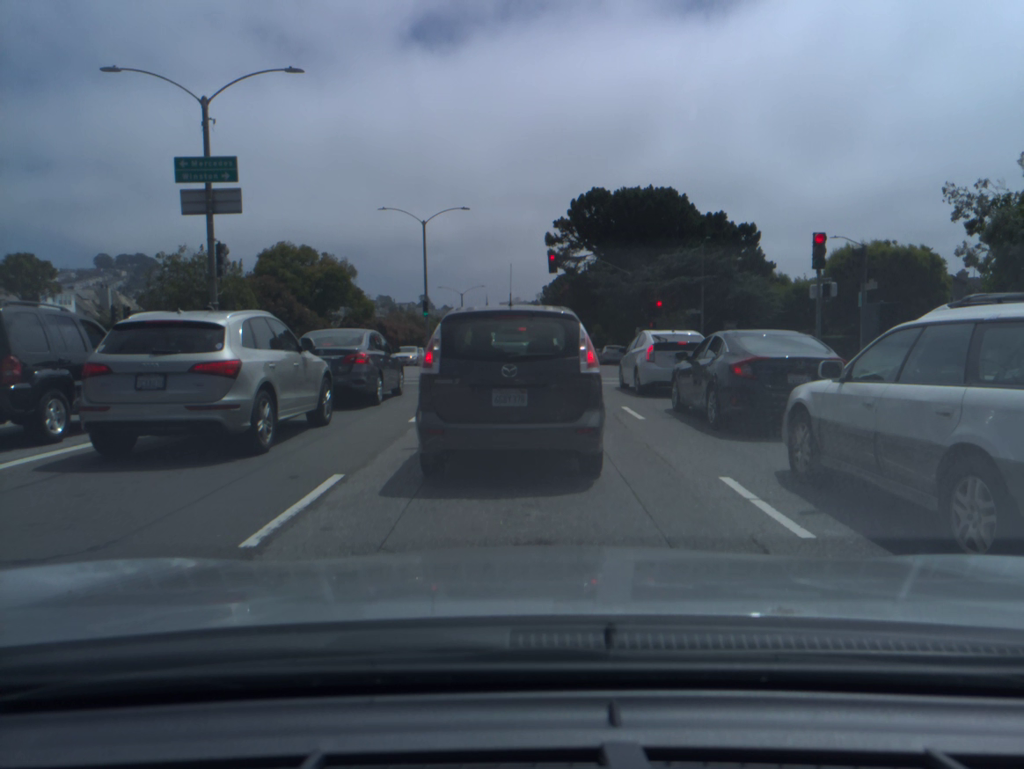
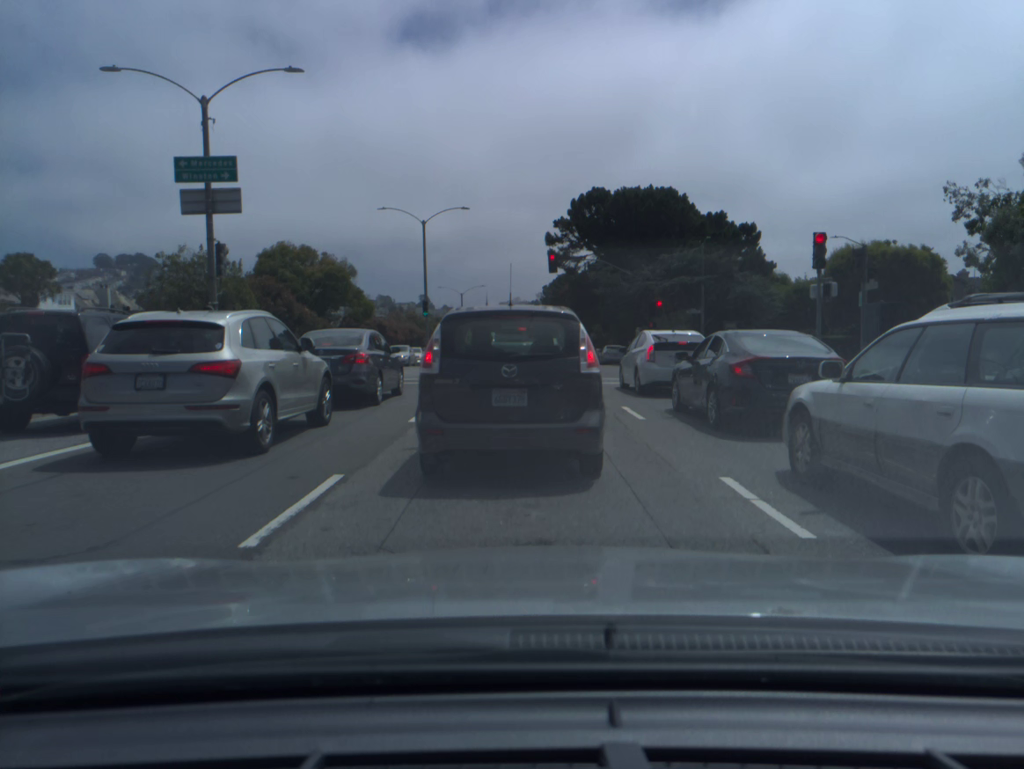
(0.0, 0.0) m; 0°
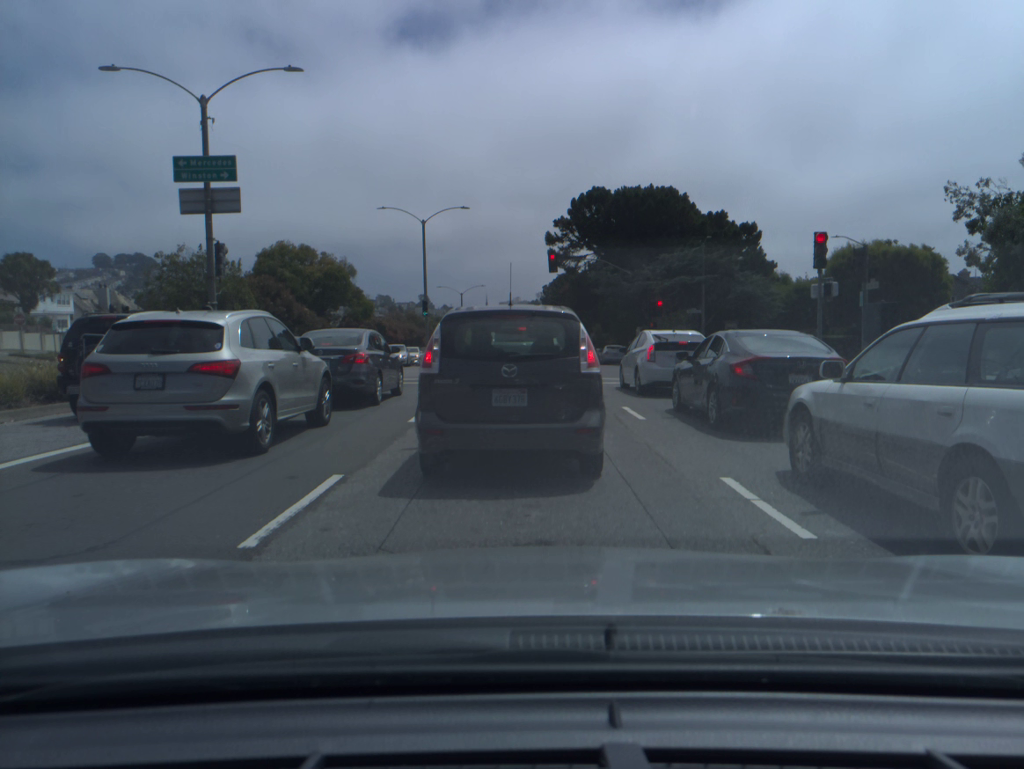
(0.0, 0.0) m; 0°
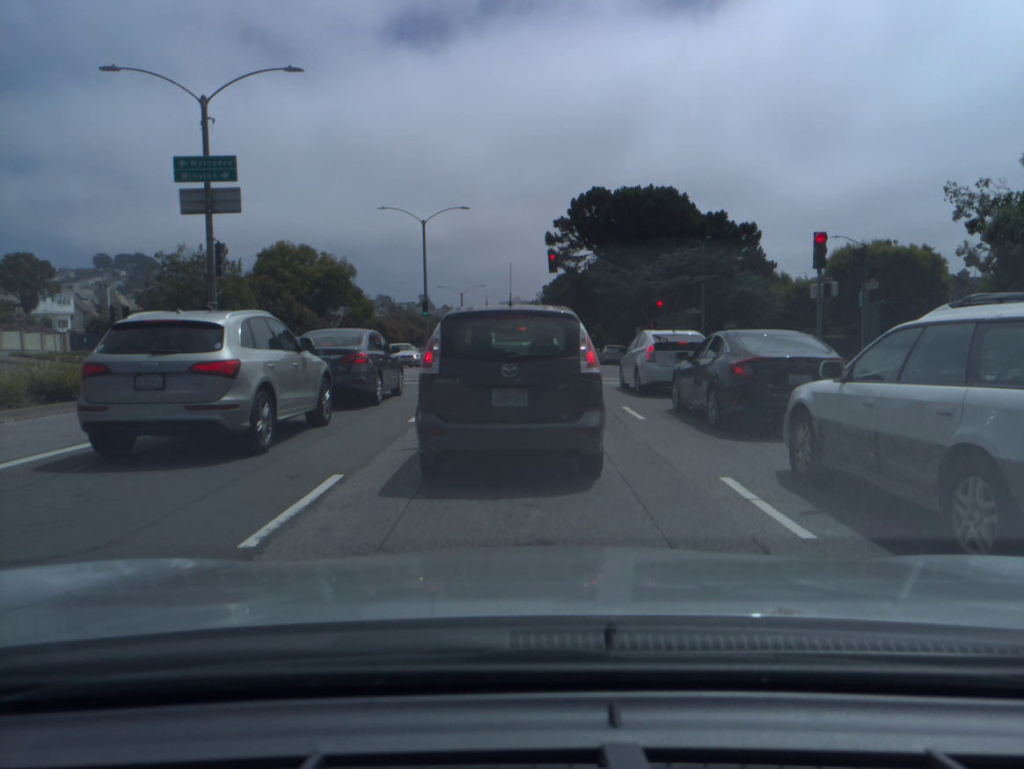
(0.0, 0.0) m; 0°
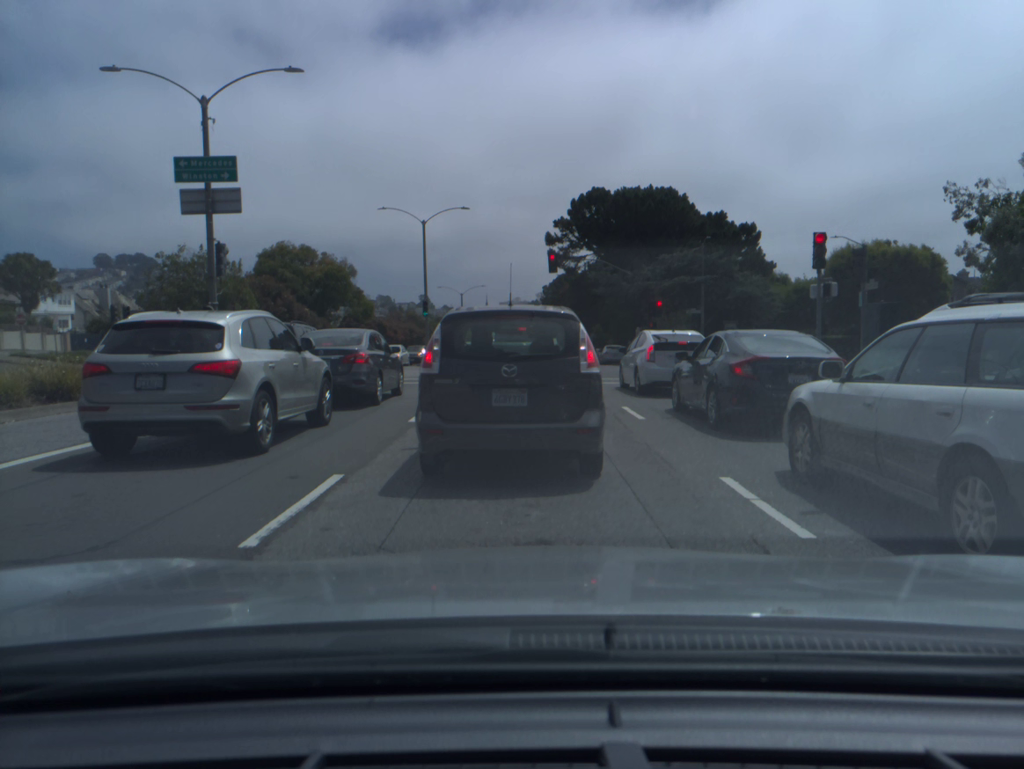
(0.0, 0.0) m; 0°
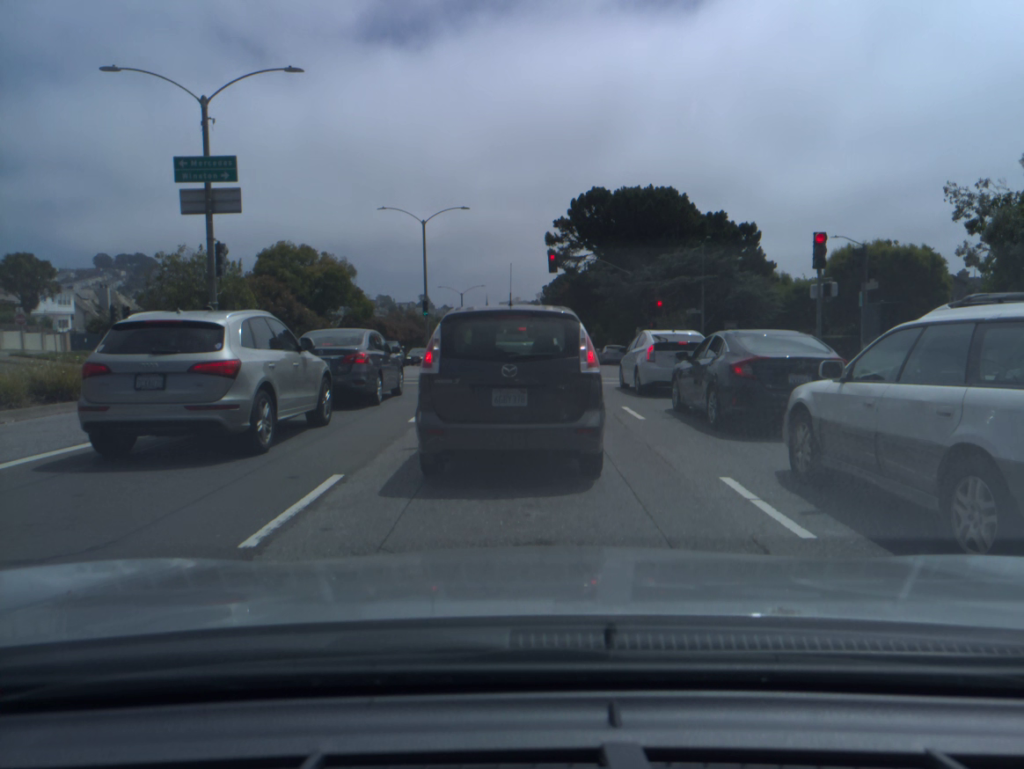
(0.0, 0.0) m; 0°
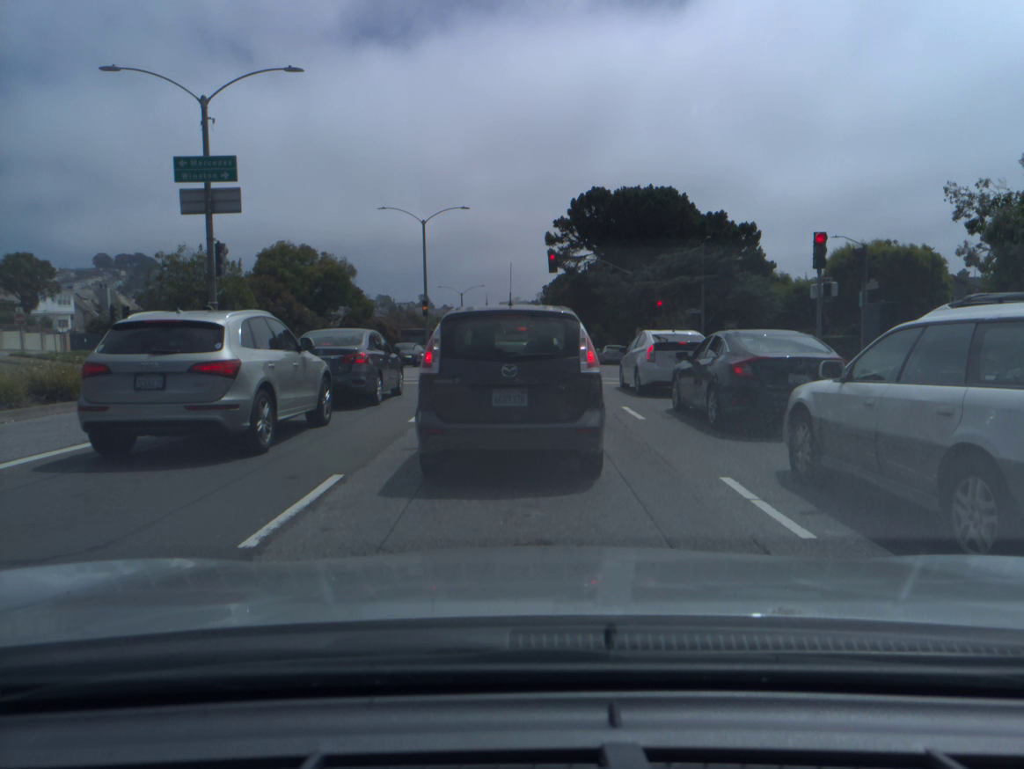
(0.0, 0.0) m; 0°
